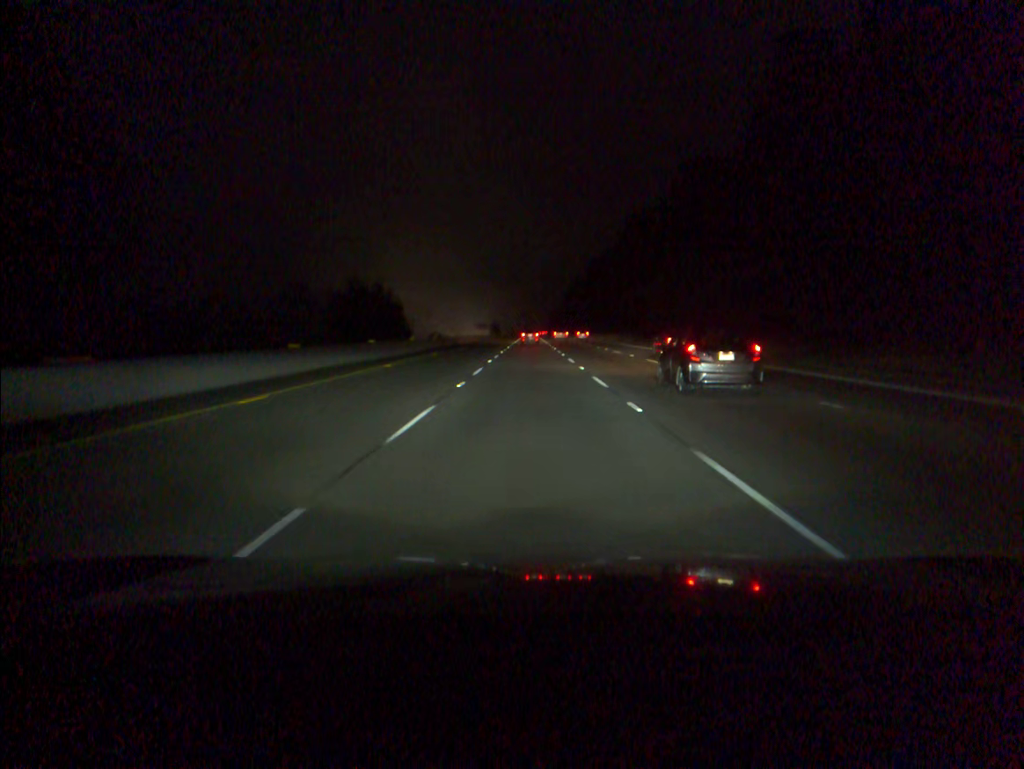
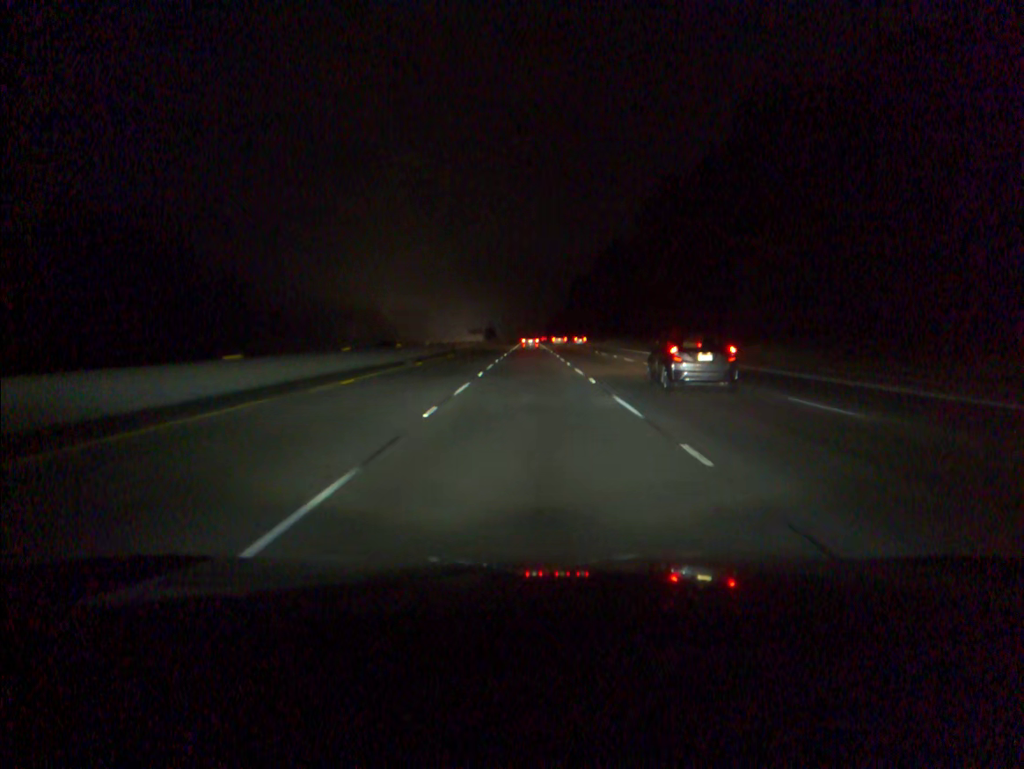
(0.0, +35.4) m; 0°
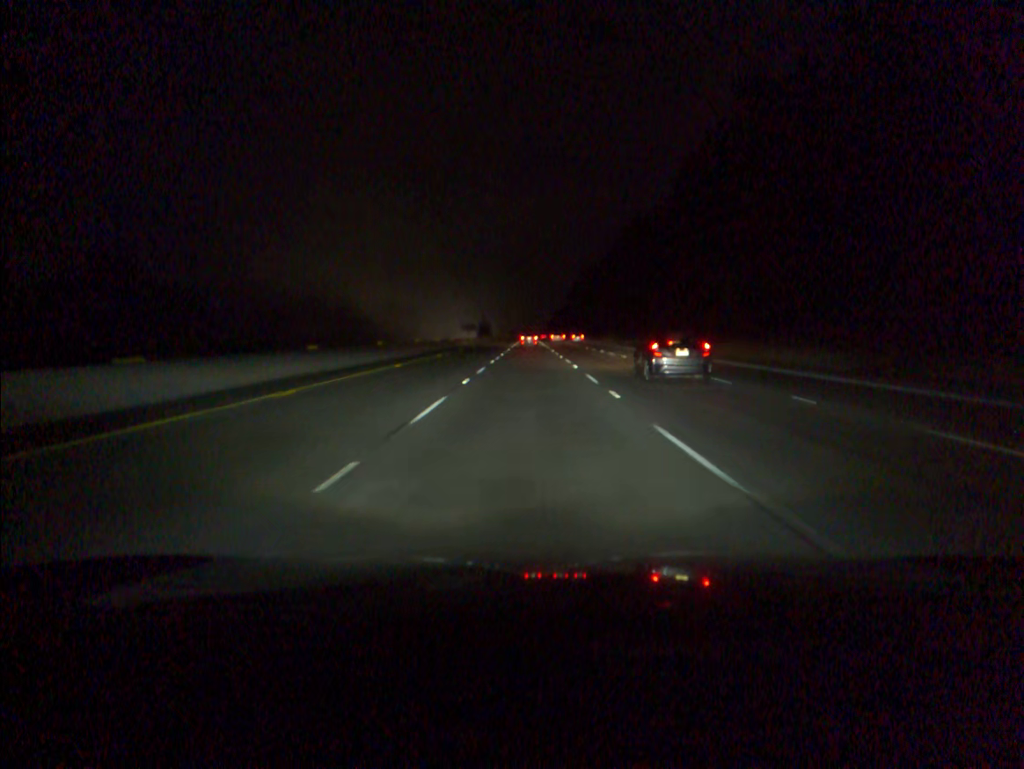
(0.0, +35.3) m; 0°
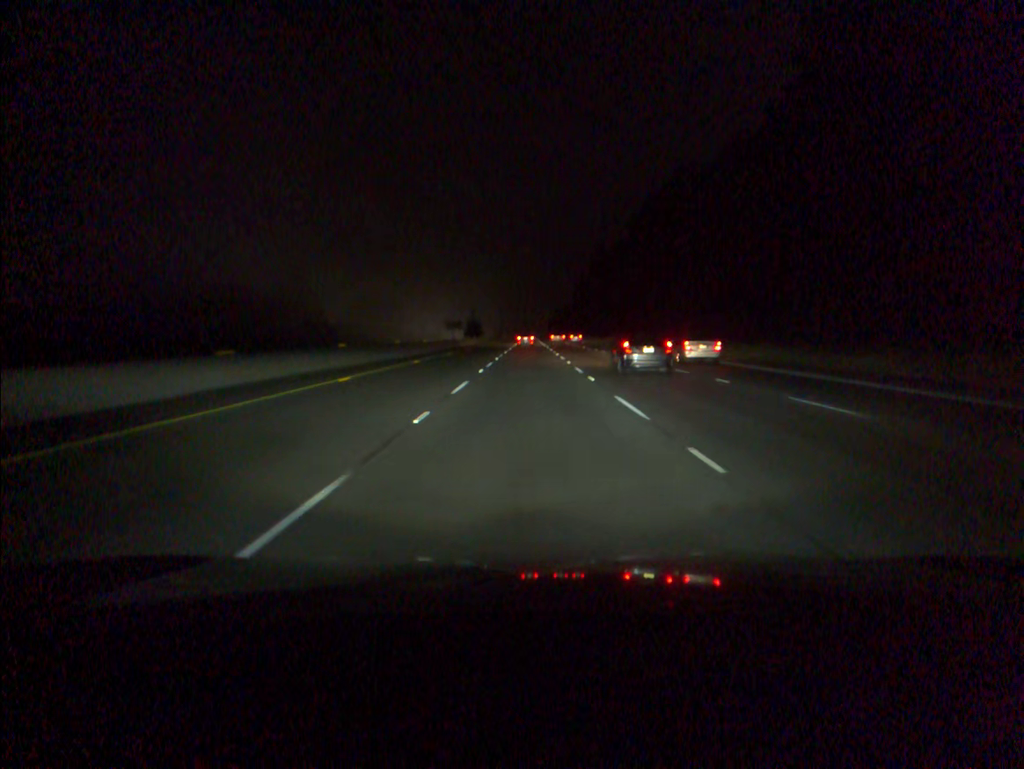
(0.0, +52.8) m; 0°
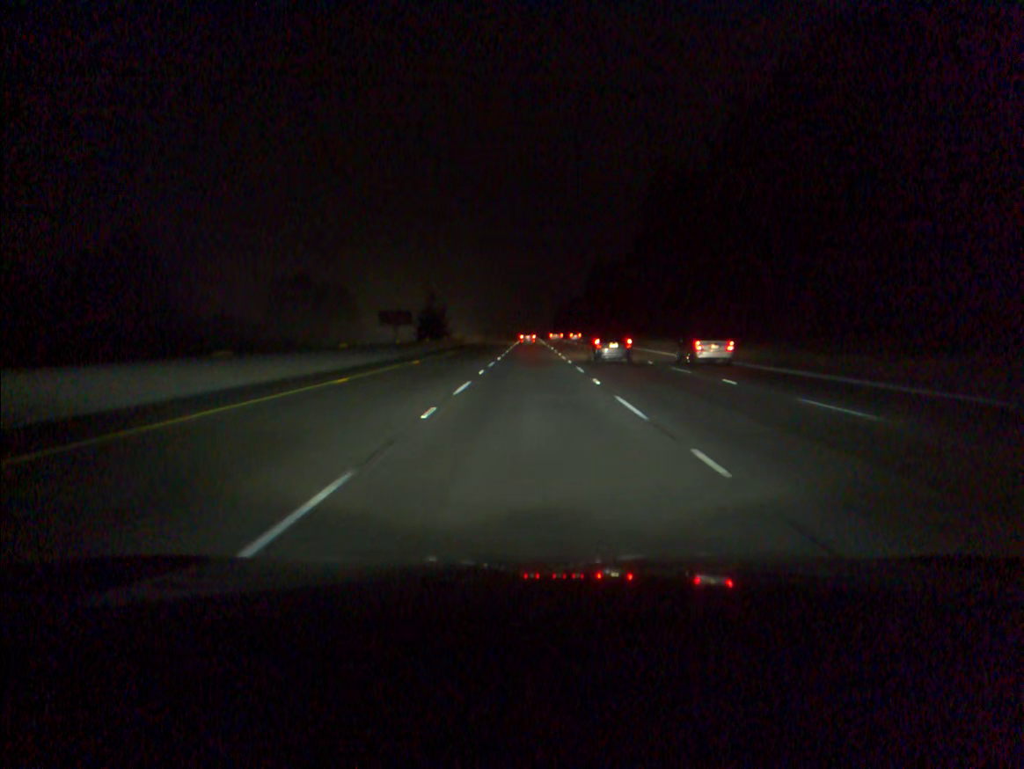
(-0.1, +87.8) m; 0°
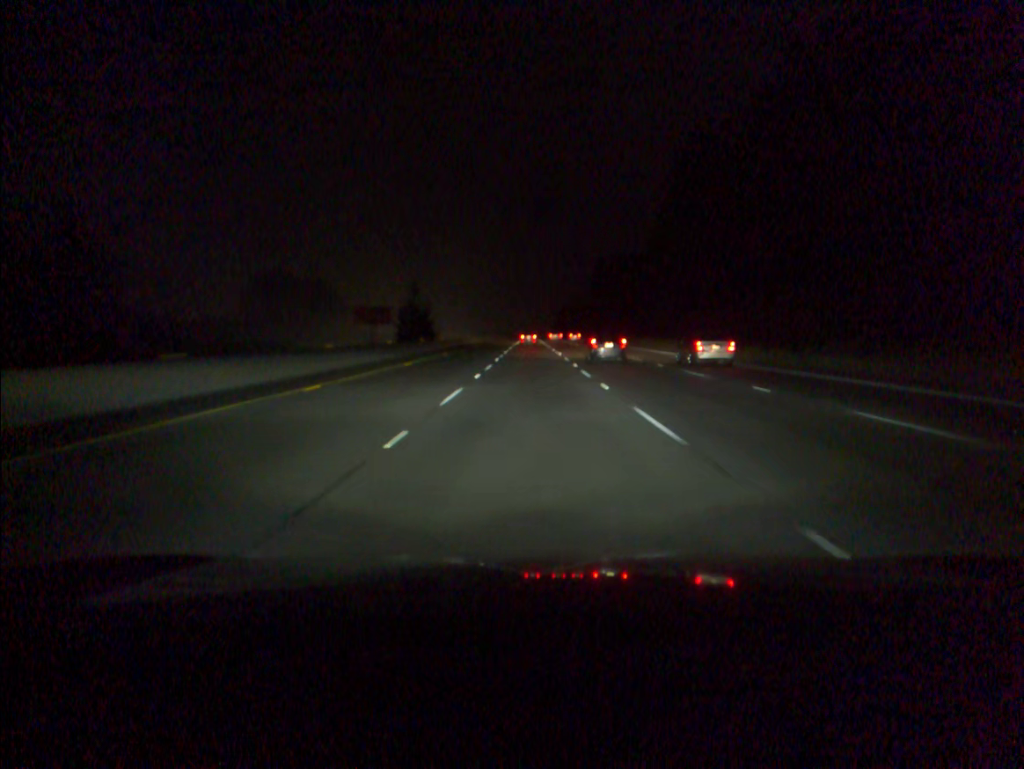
(0.0, +17.6) m; 0°
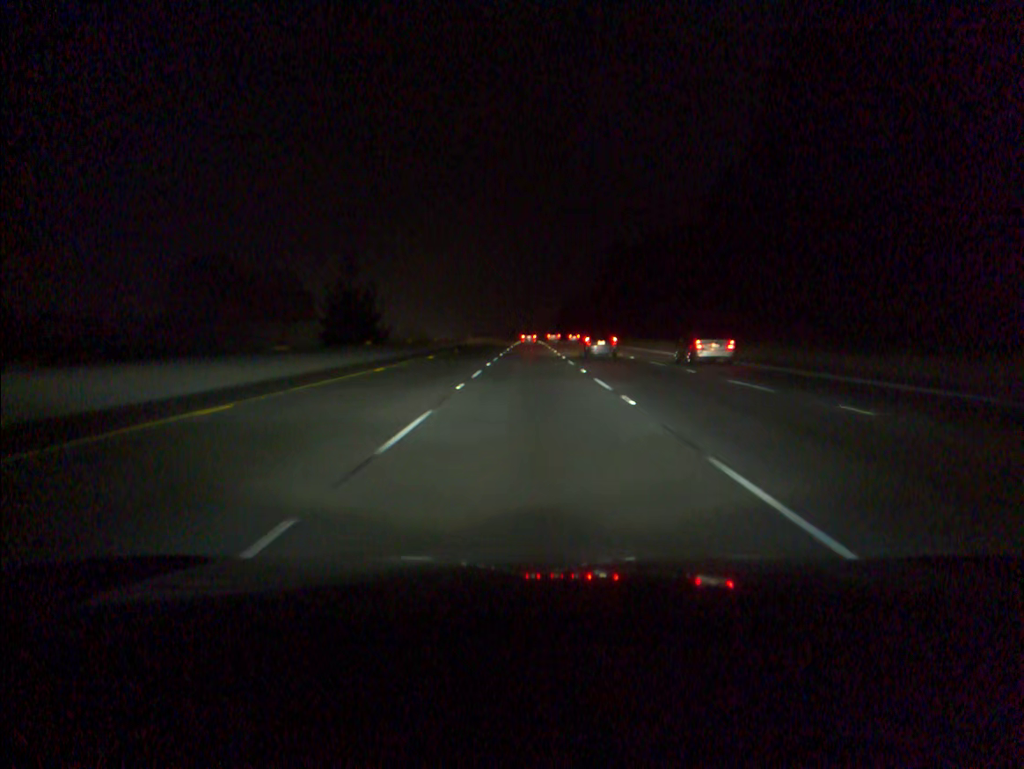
(0.0, +35.2) m; 0°
